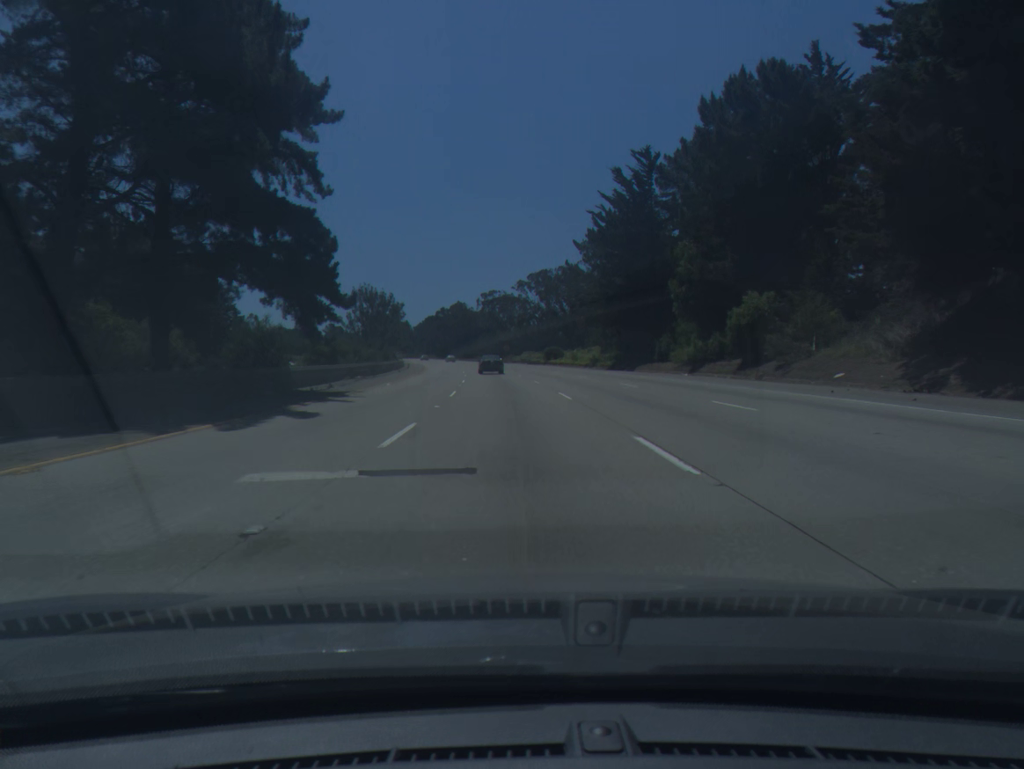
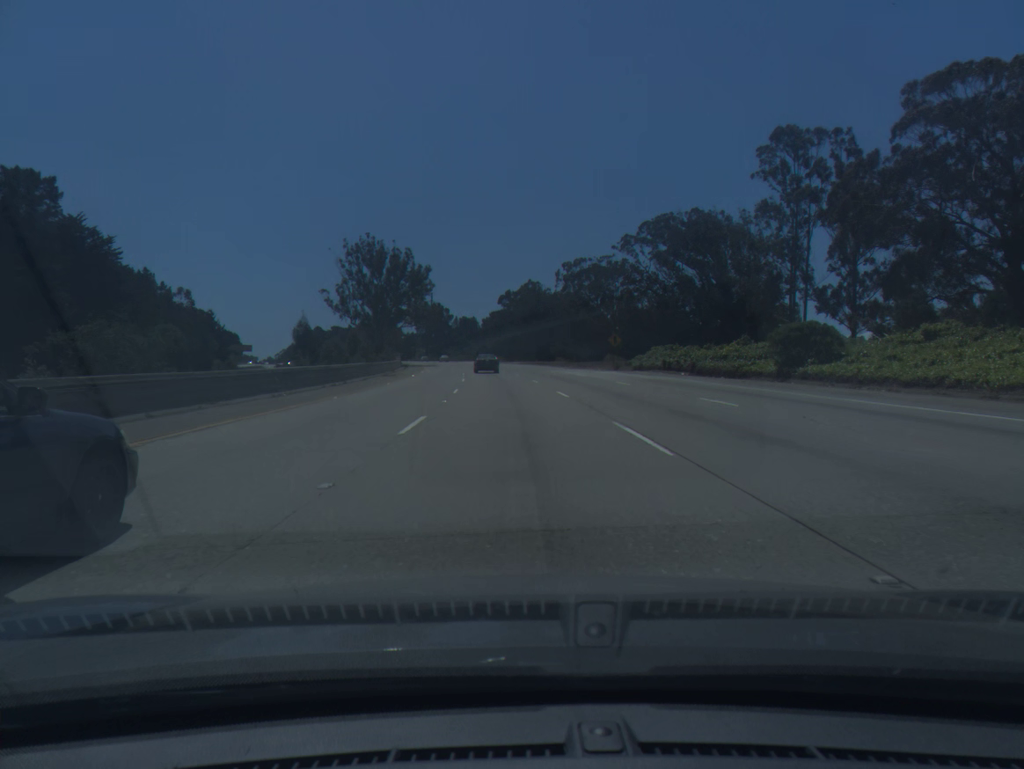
(-4.5, +85.4) m; -6°
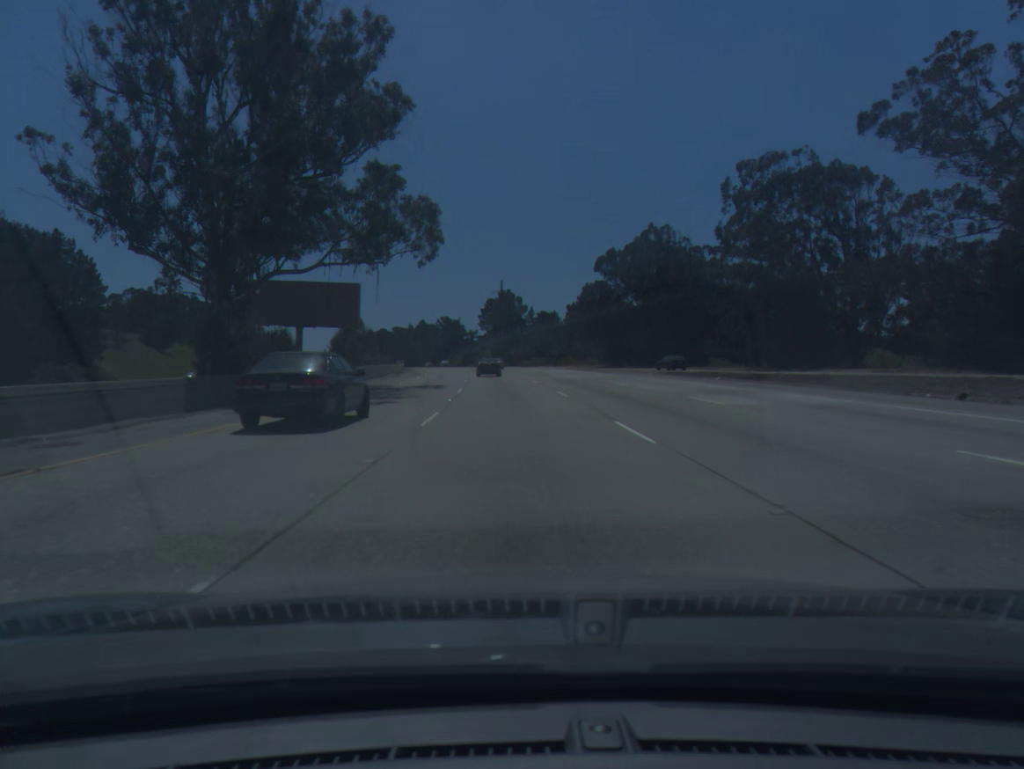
(-4.7, +85.4) m; -6°
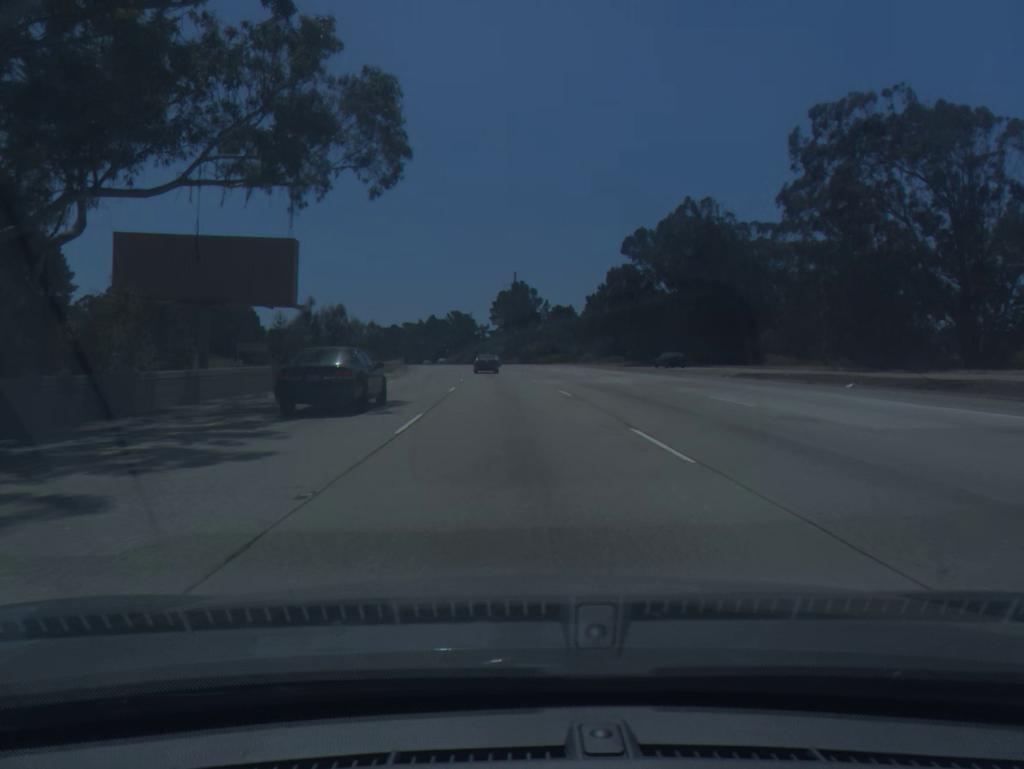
(-0.2, +17.1) m; -1°
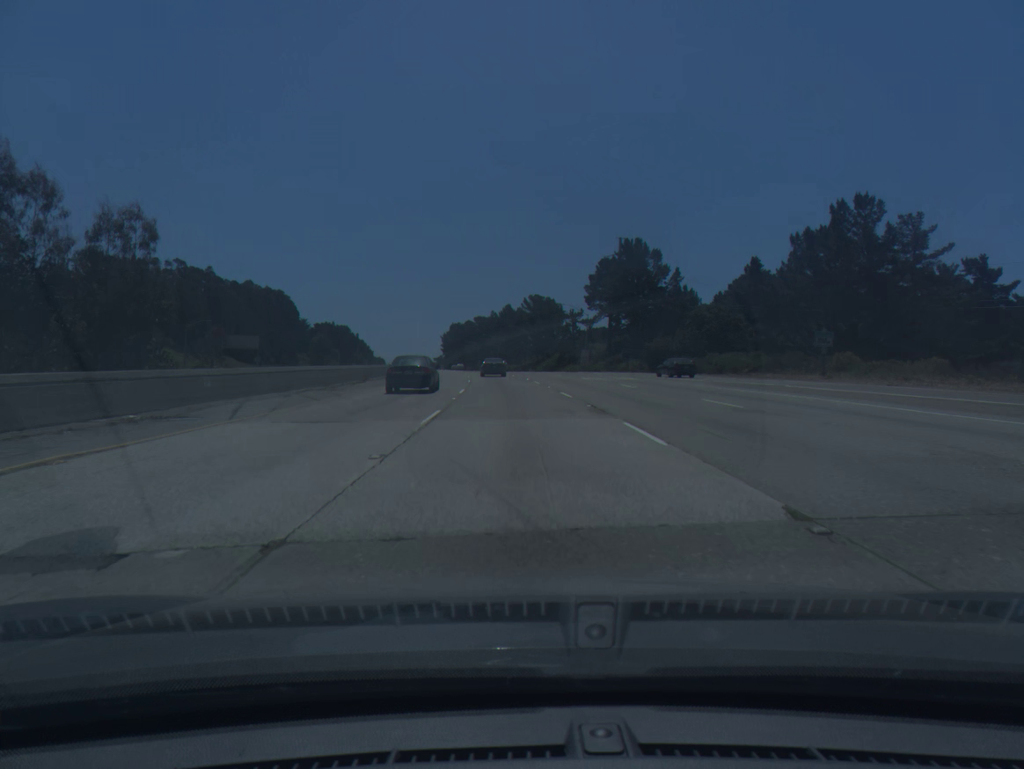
(-4.7, +85.1) m; -6°
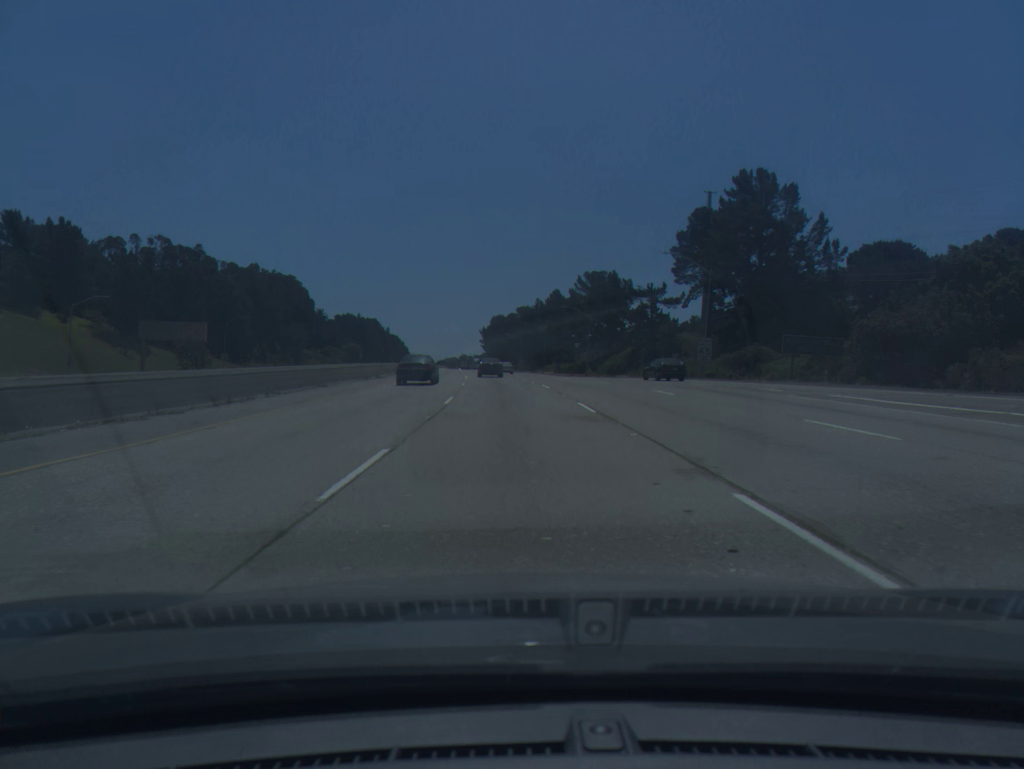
(-1.5, +51.2) m; -3°
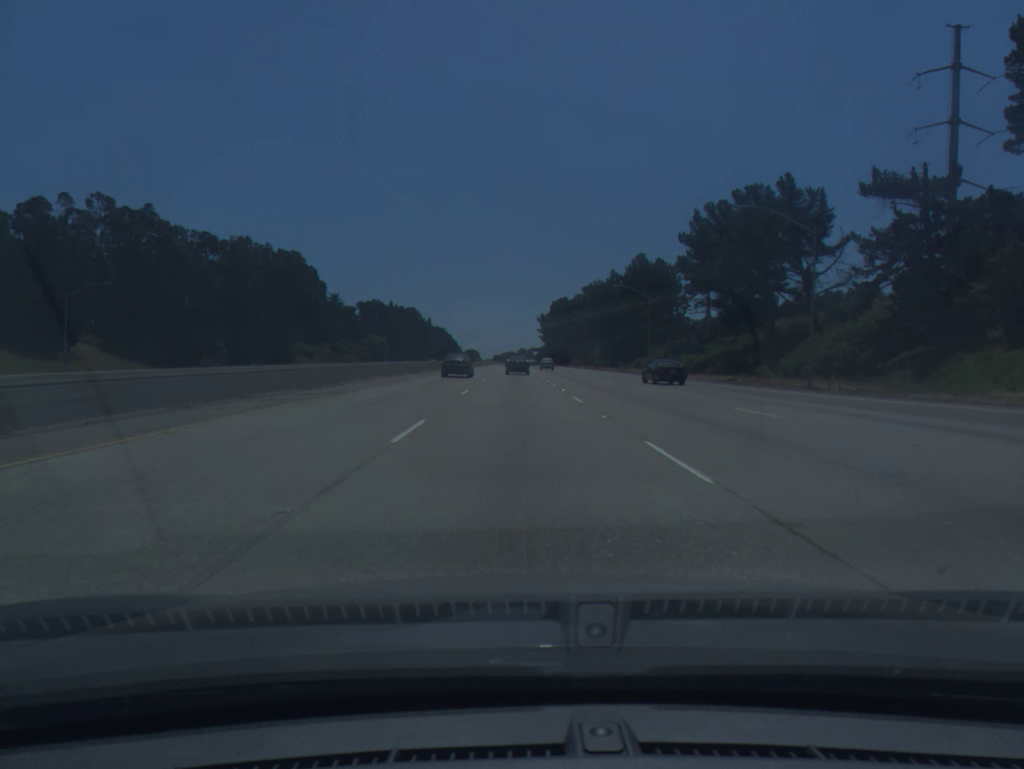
(-2.7, +68.5) m; -4°
